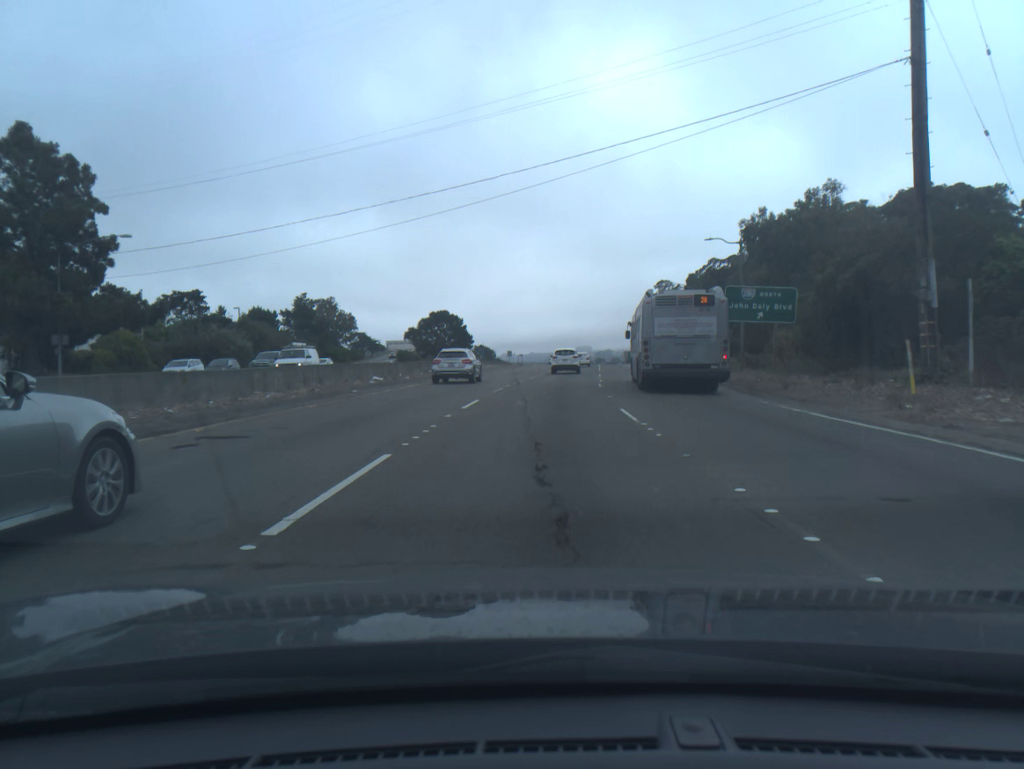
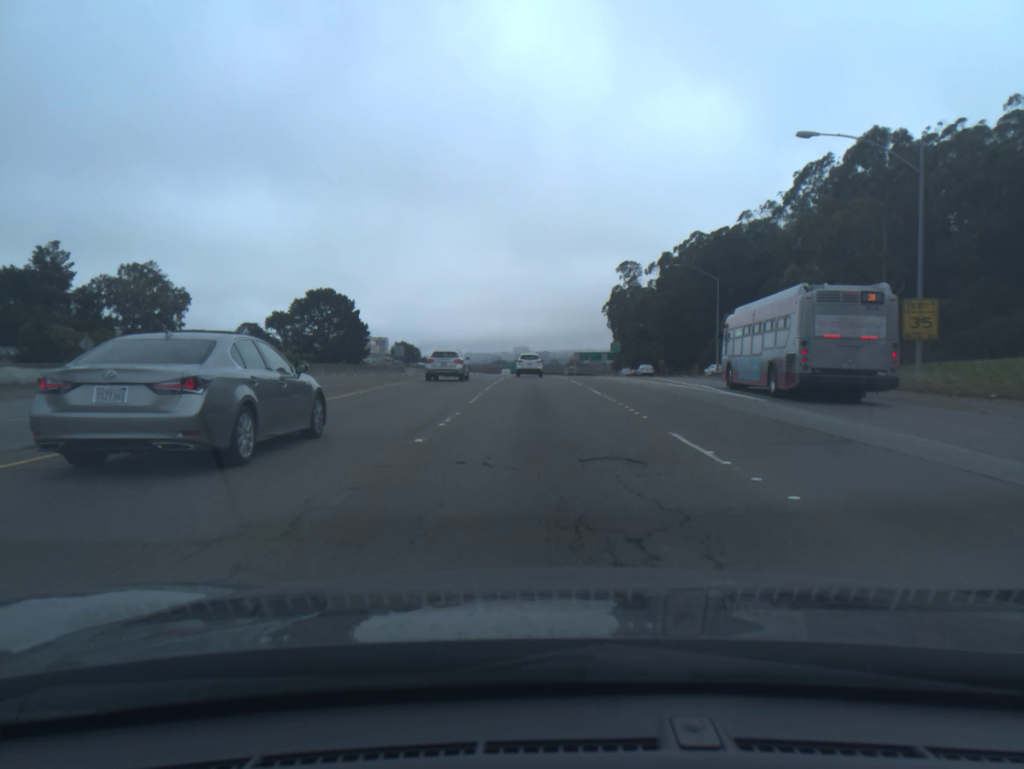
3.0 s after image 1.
(+2.6, +66.7) m; +5°
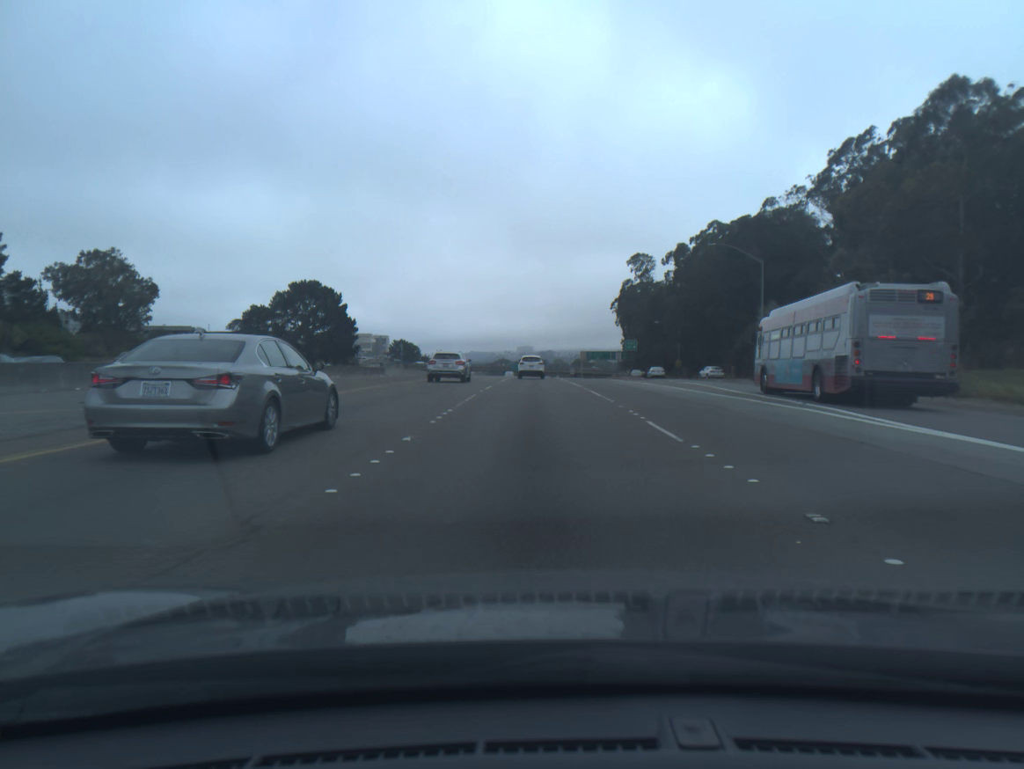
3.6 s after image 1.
(0.0, +13.6) m; 0°
